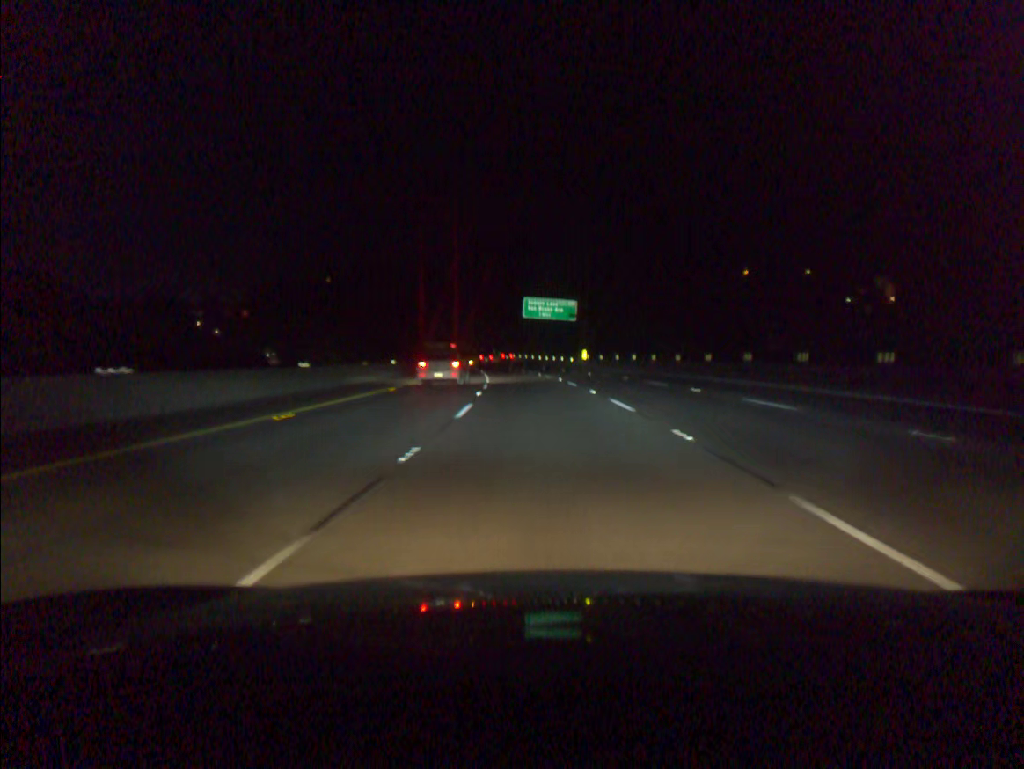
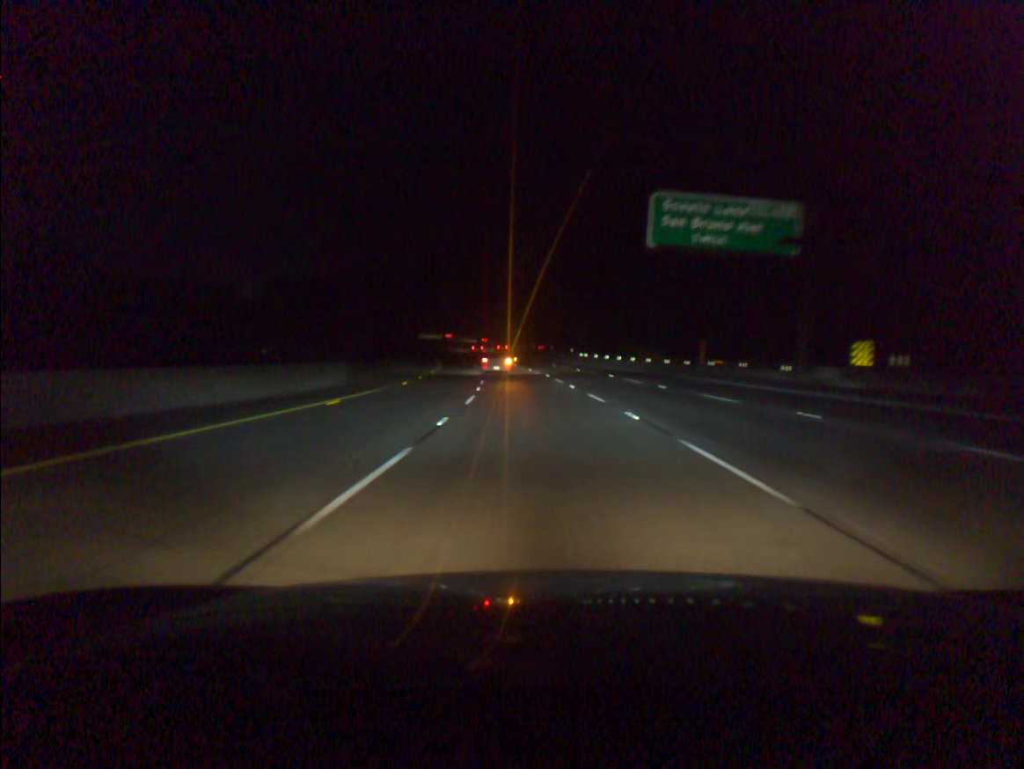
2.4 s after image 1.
(-3.3, +68.1) m; -6°
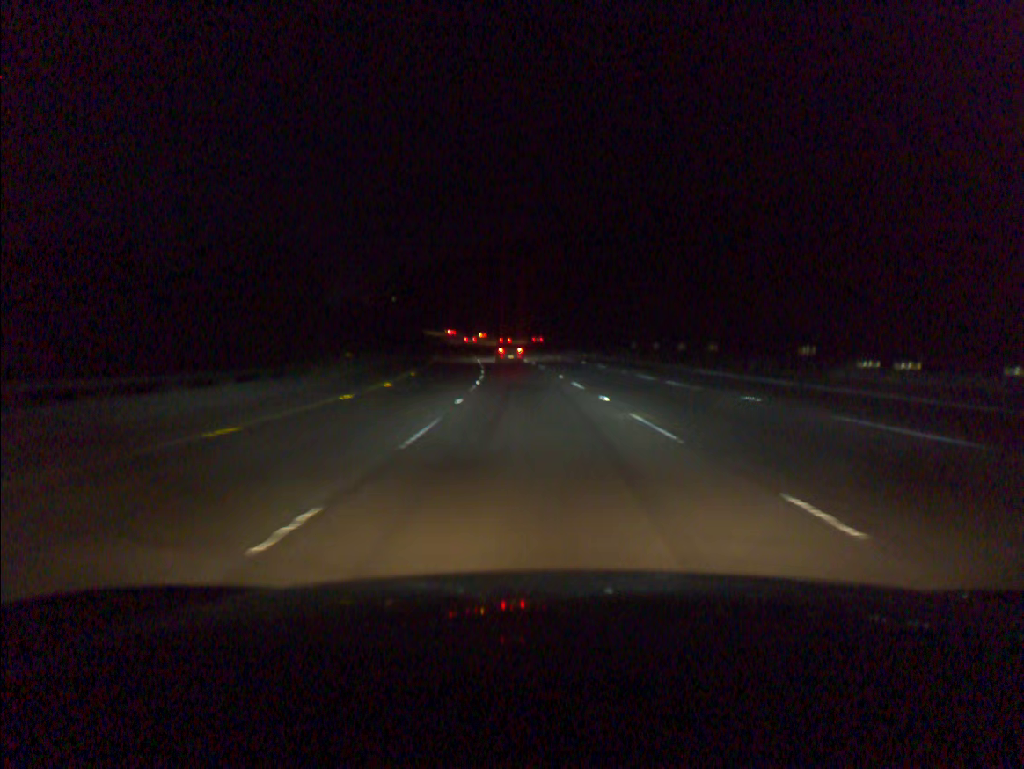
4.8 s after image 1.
(-3.7, +68.5) m; -6°
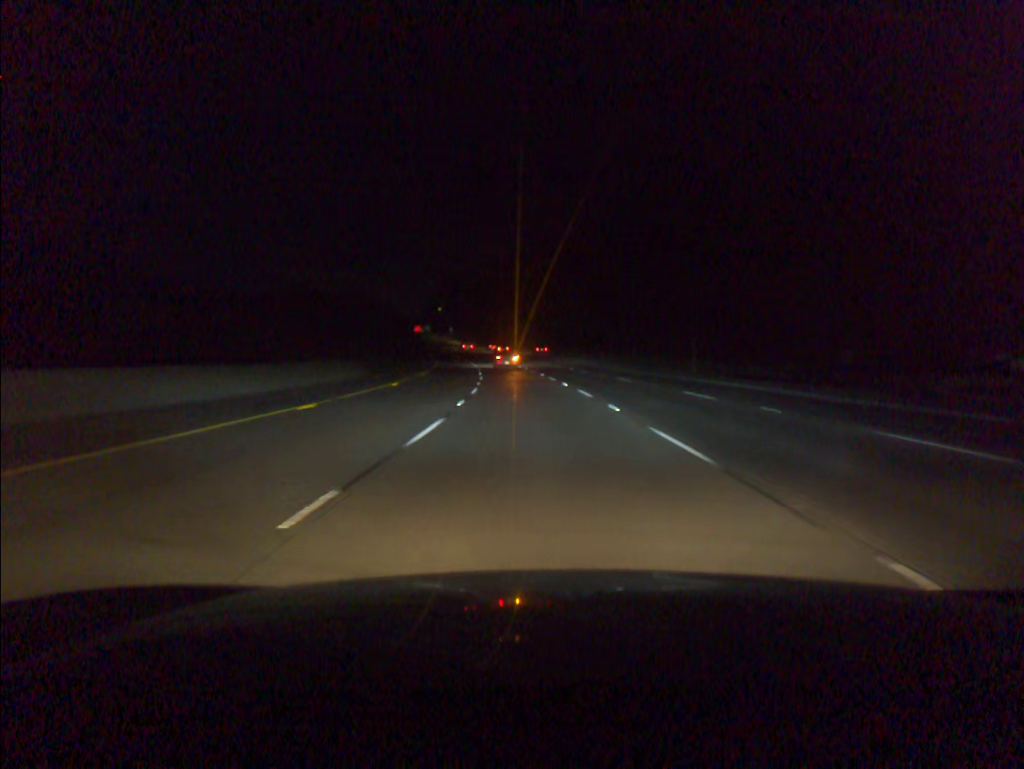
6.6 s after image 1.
(-2.1, +51.4) m; -5°
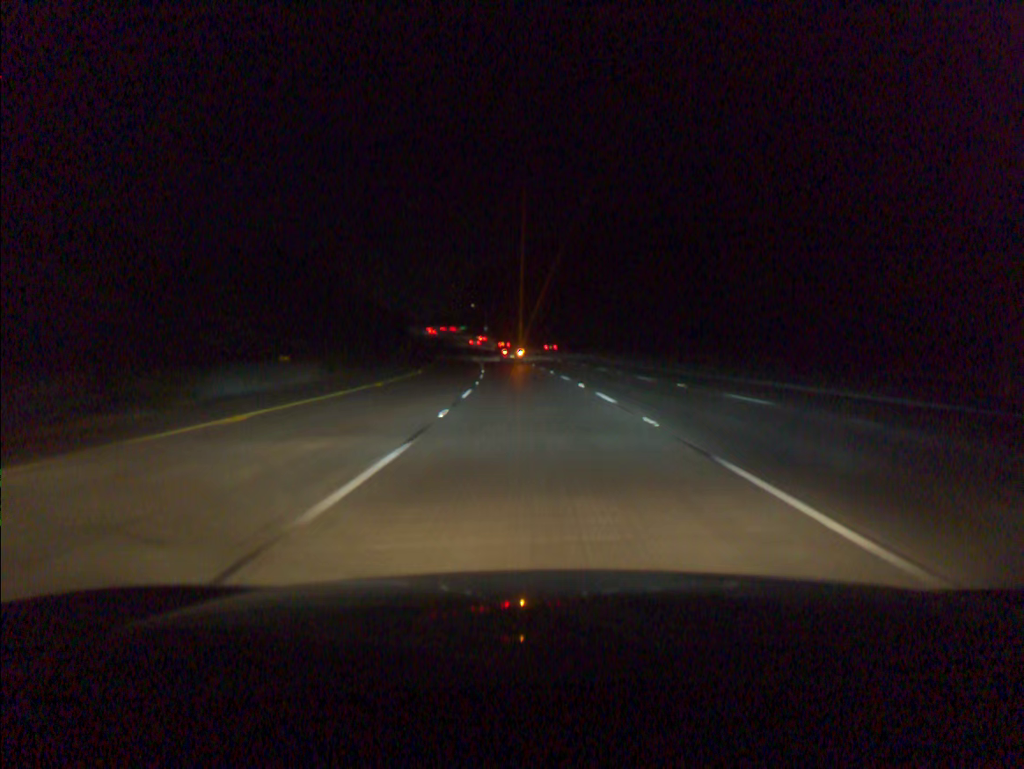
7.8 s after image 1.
(-0.9, +34.0) m; -3°
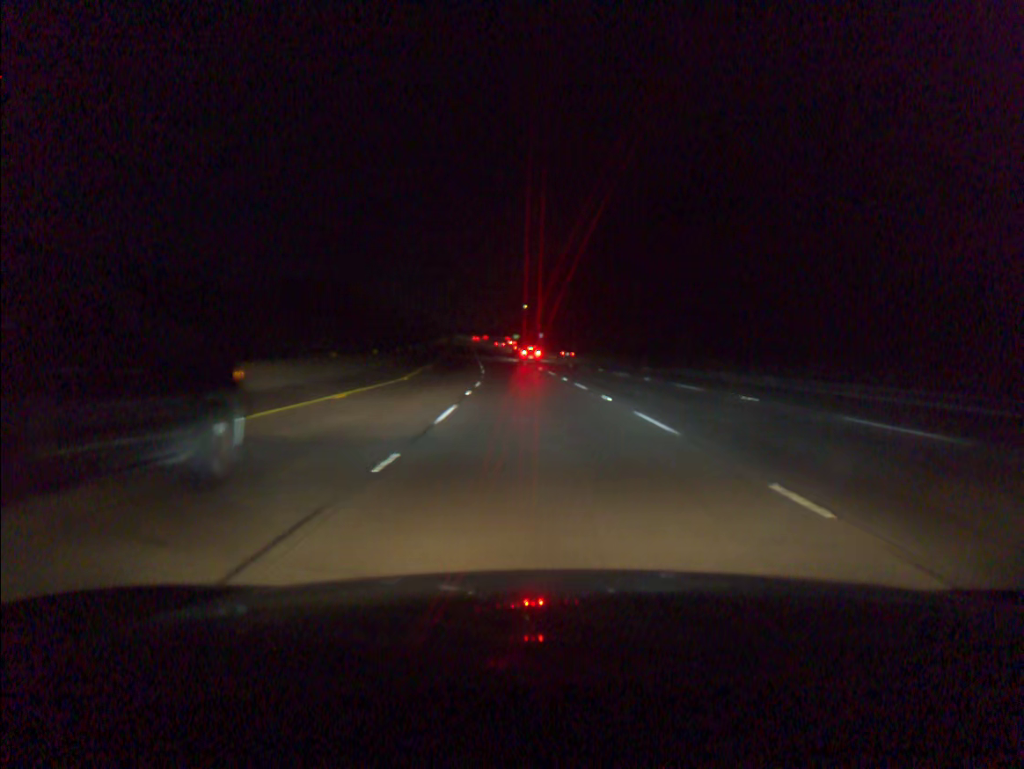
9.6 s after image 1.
(-2.1, +50.6) m; -5°
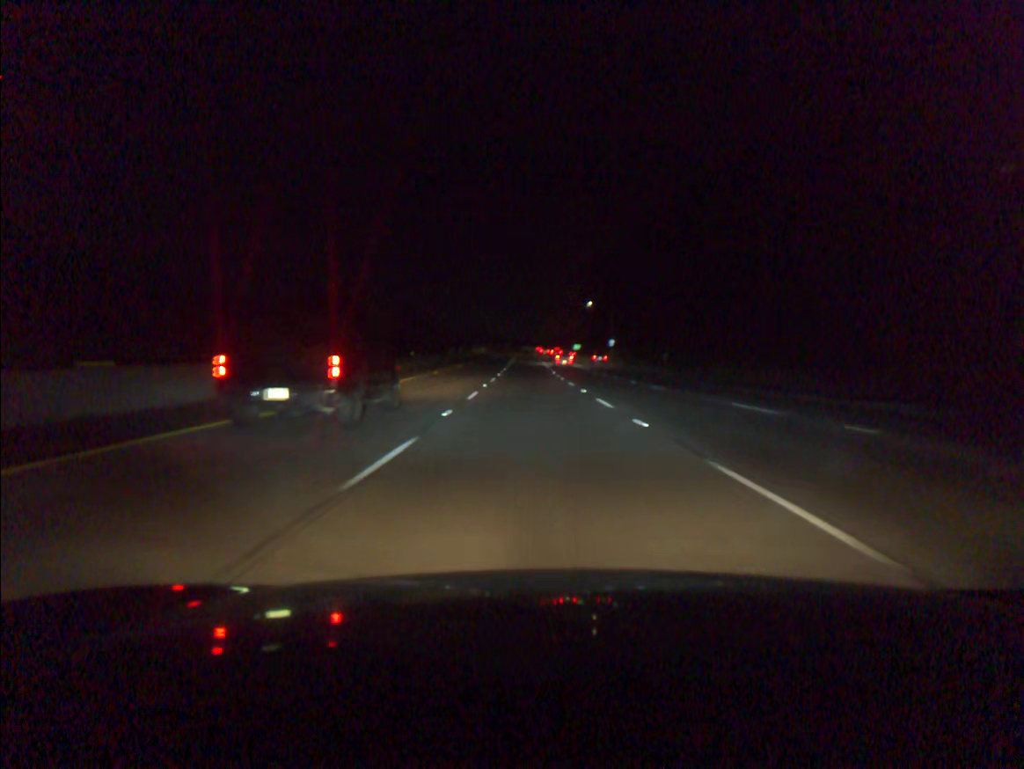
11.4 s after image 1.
(-1.9, +50.5) m; -4°
